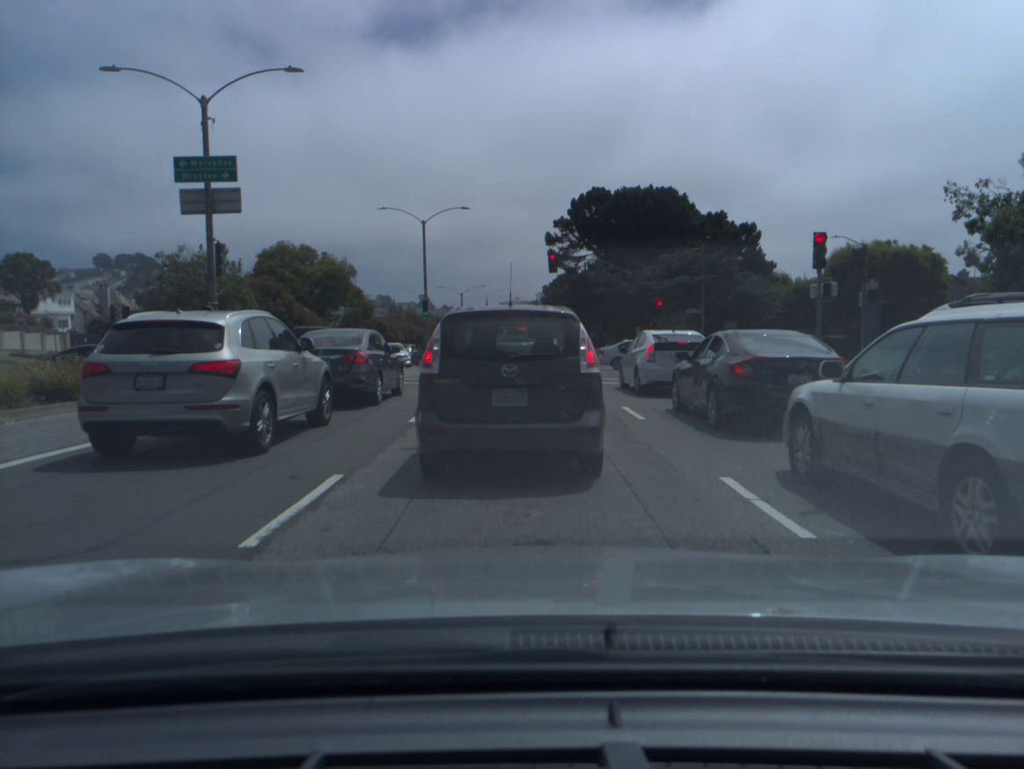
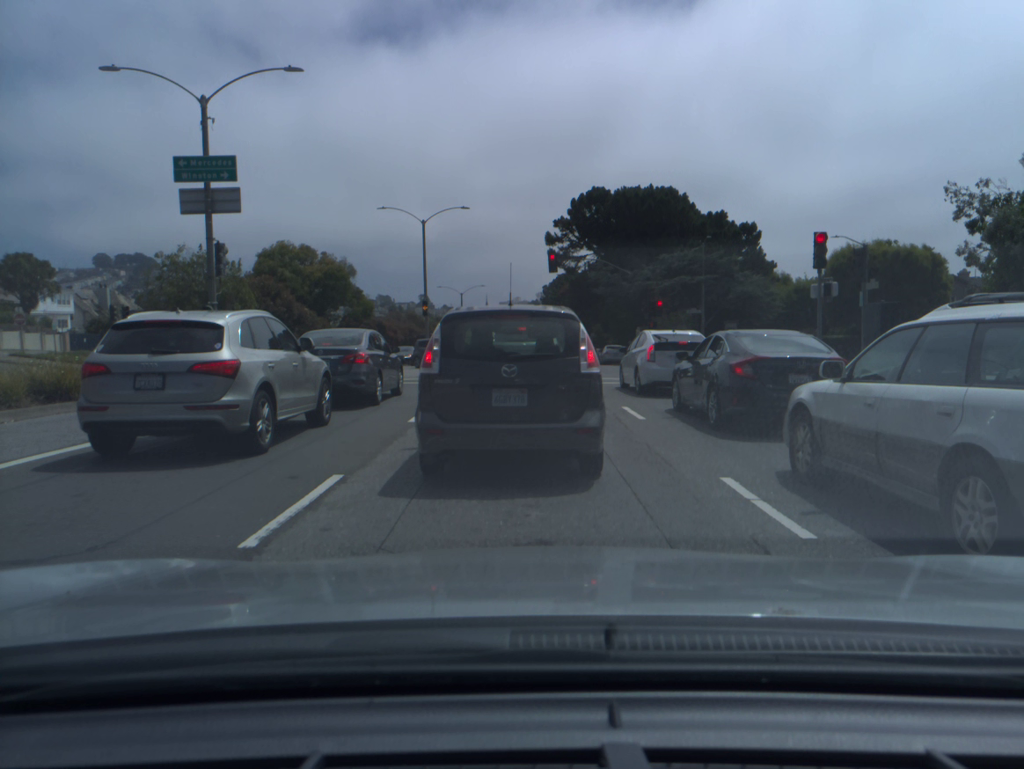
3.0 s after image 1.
(0.0, 0.0) m; 0°
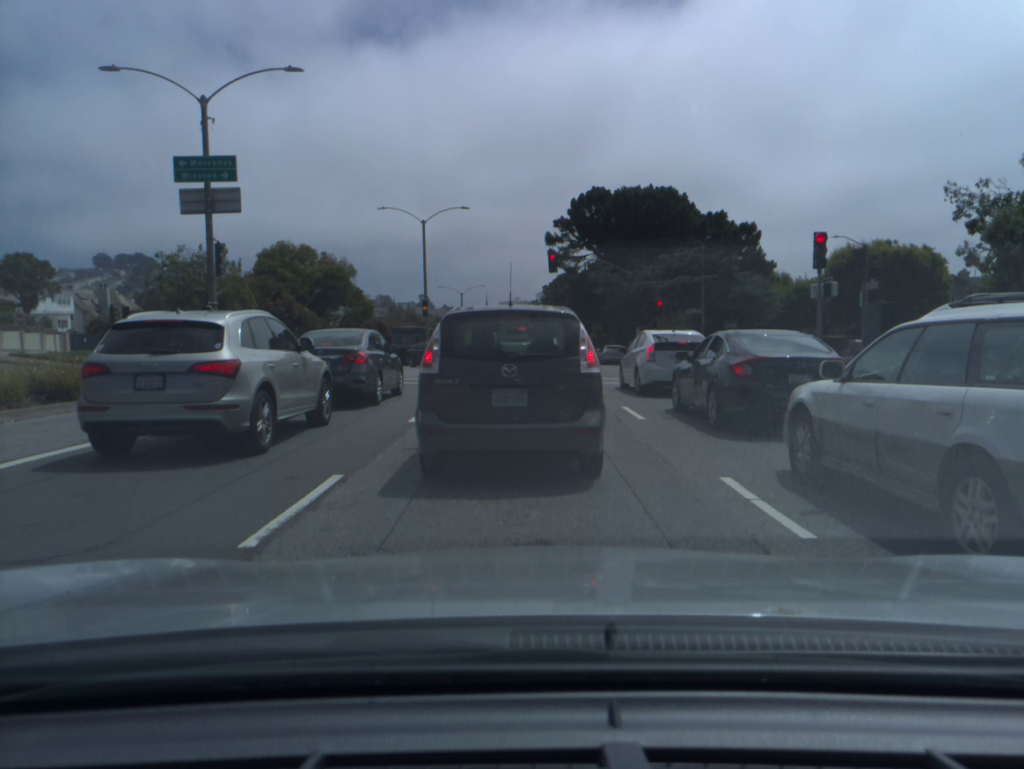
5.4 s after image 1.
(0.0, 0.0) m; 0°
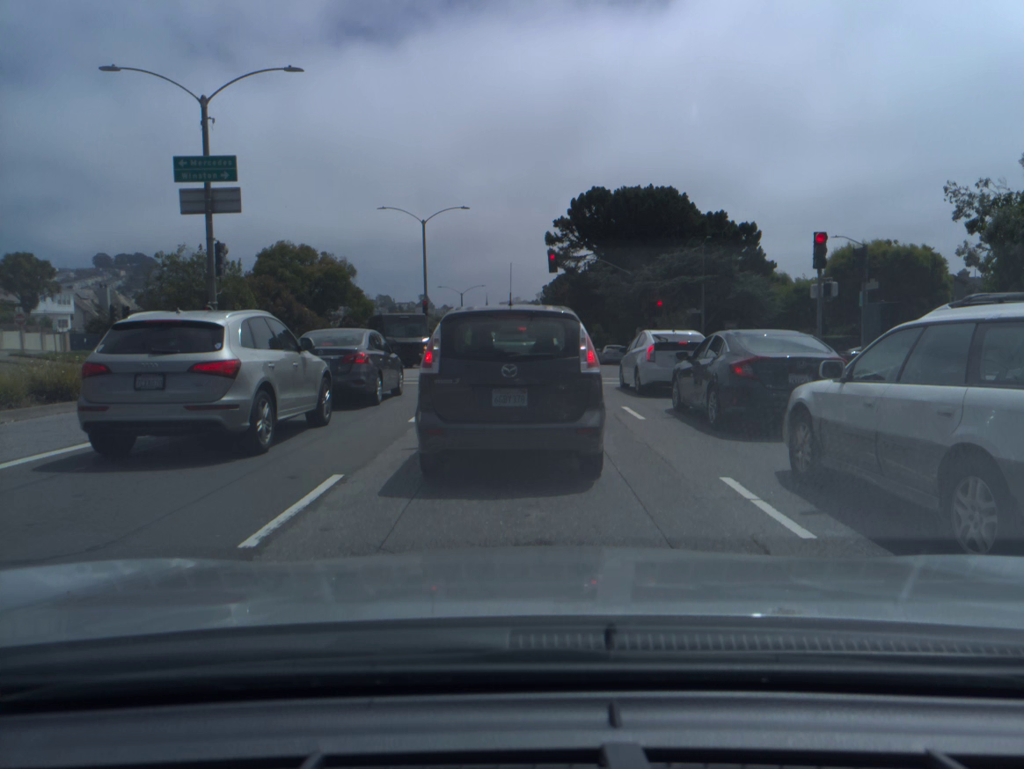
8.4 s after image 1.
(0.0, 0.0) m; 0°
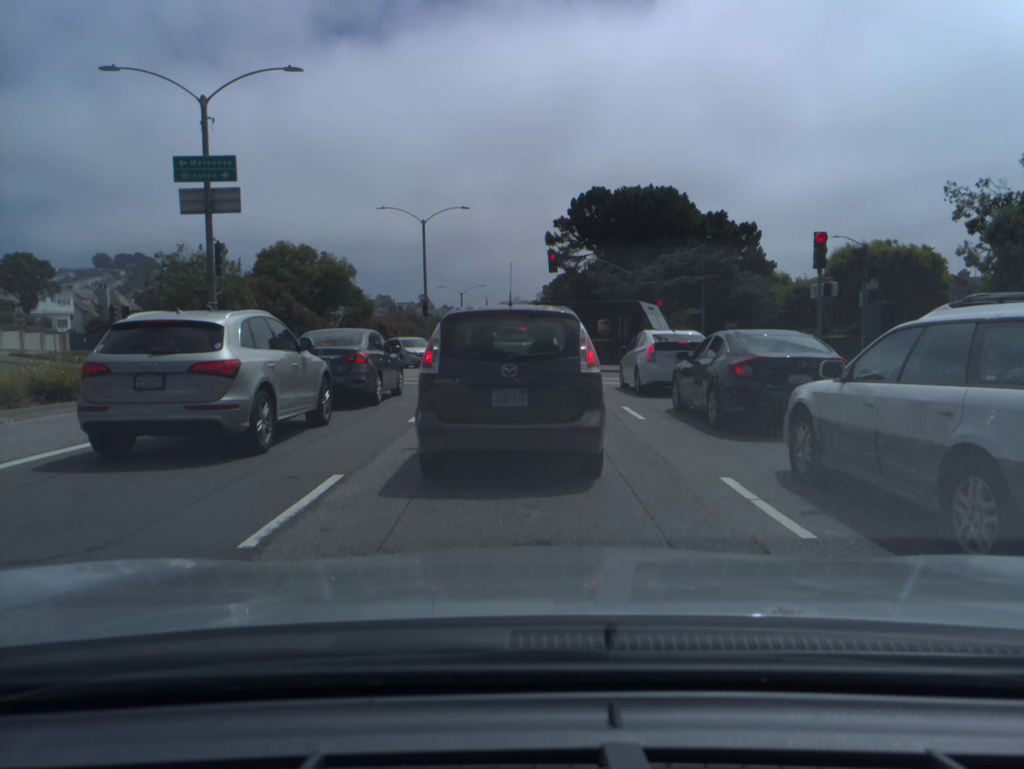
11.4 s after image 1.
(0.0, 0.0) m; 0°
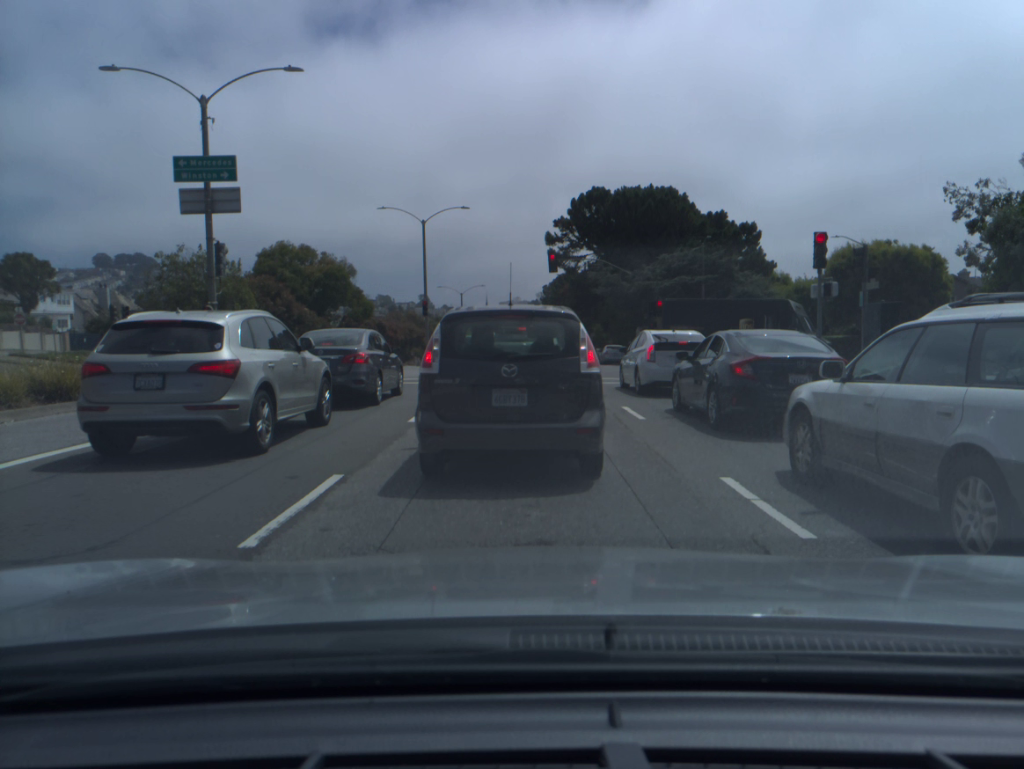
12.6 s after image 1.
(0.0, 0.0) m; 0°
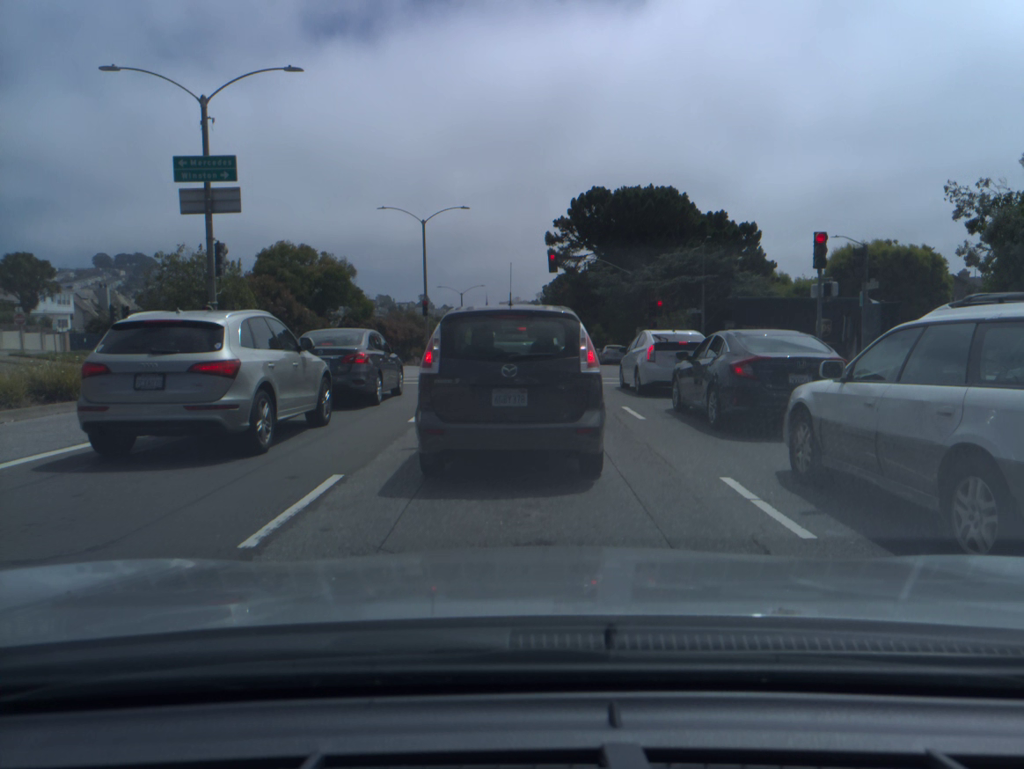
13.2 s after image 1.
(0.0, 0.0) m; 0°
